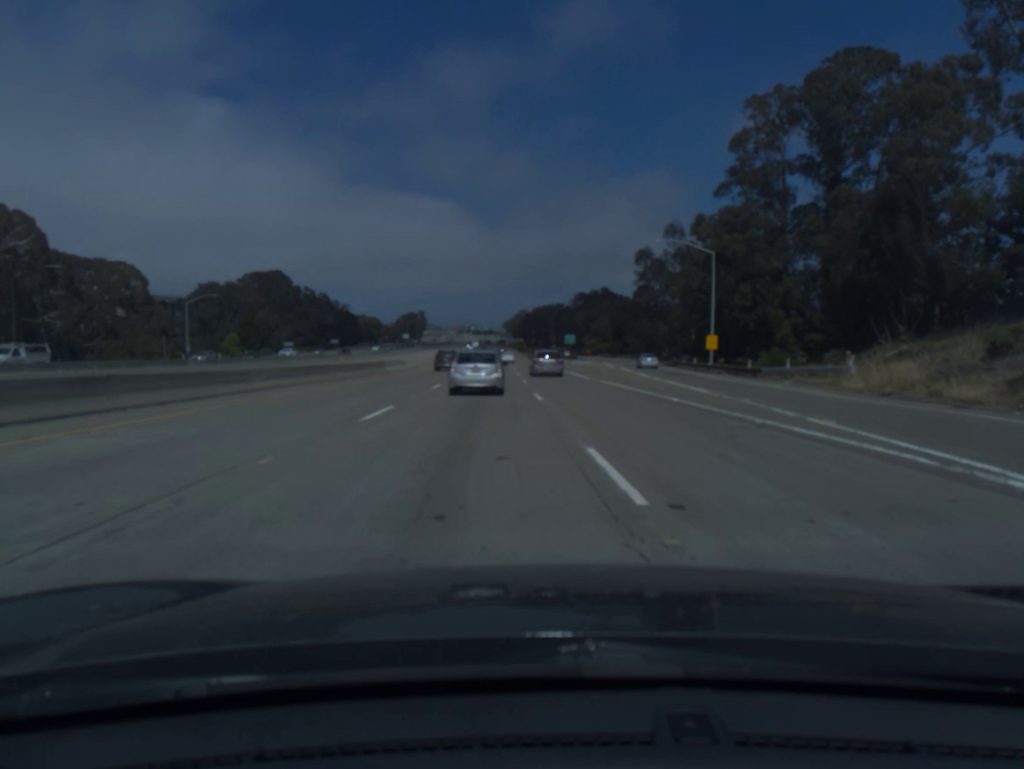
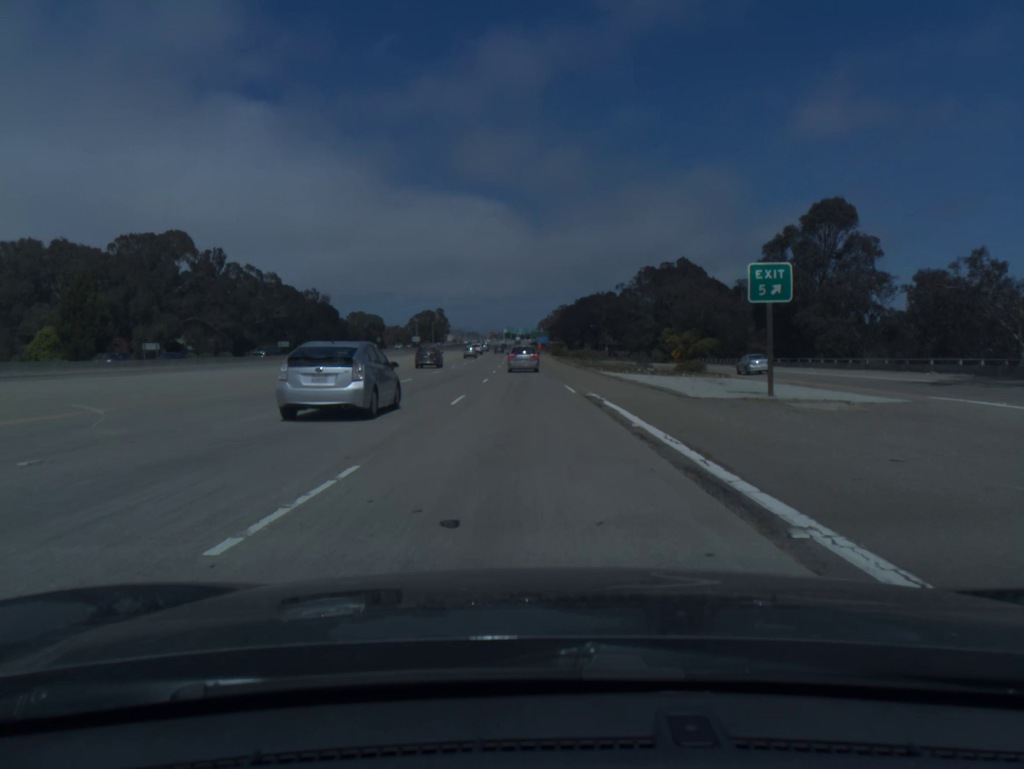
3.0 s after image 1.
(-1.2, +90.8) m; -3°
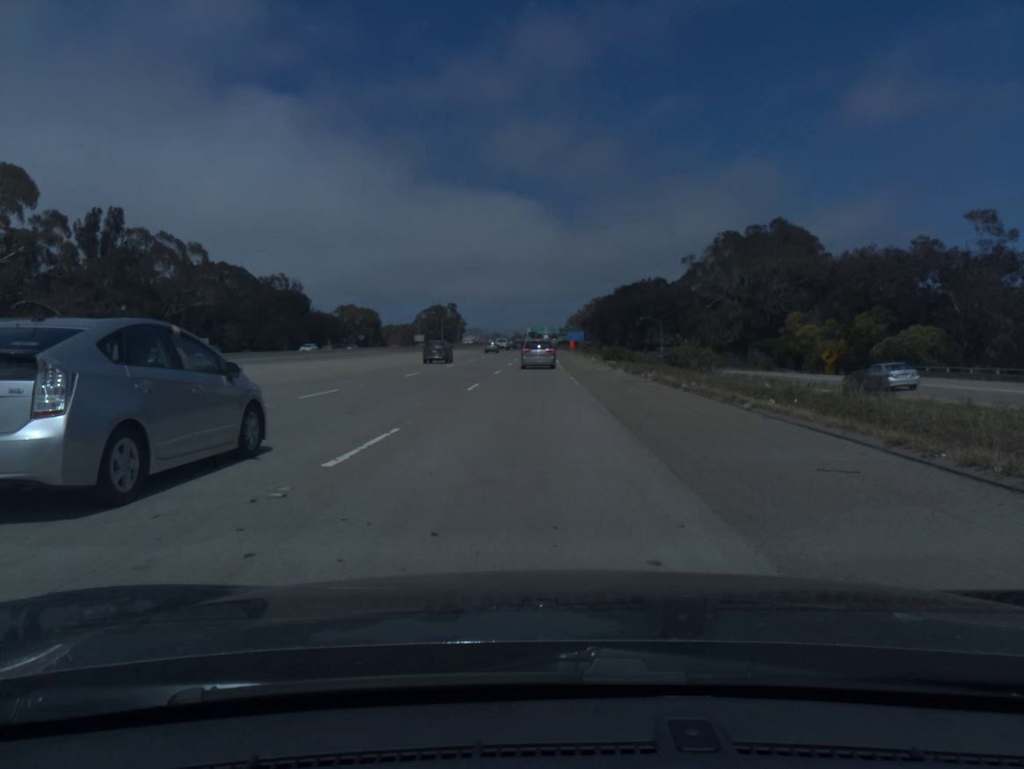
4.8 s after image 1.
(-1.1, +58.4) m; -2°
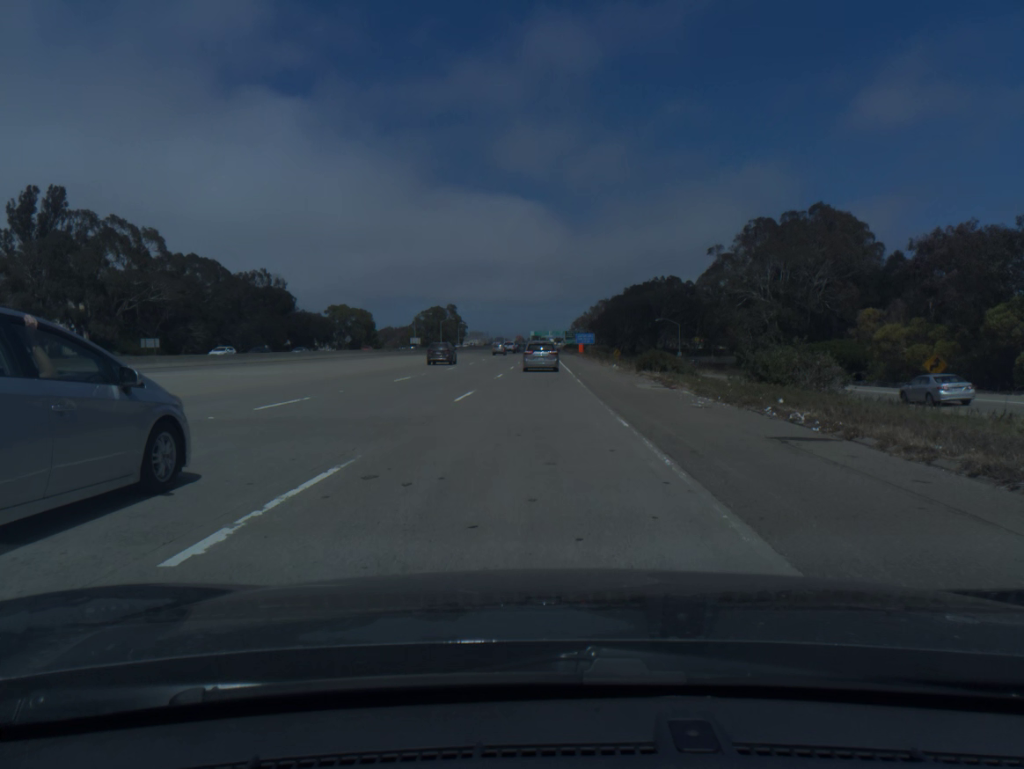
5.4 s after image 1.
(-0.1, +18.9) m; 0°
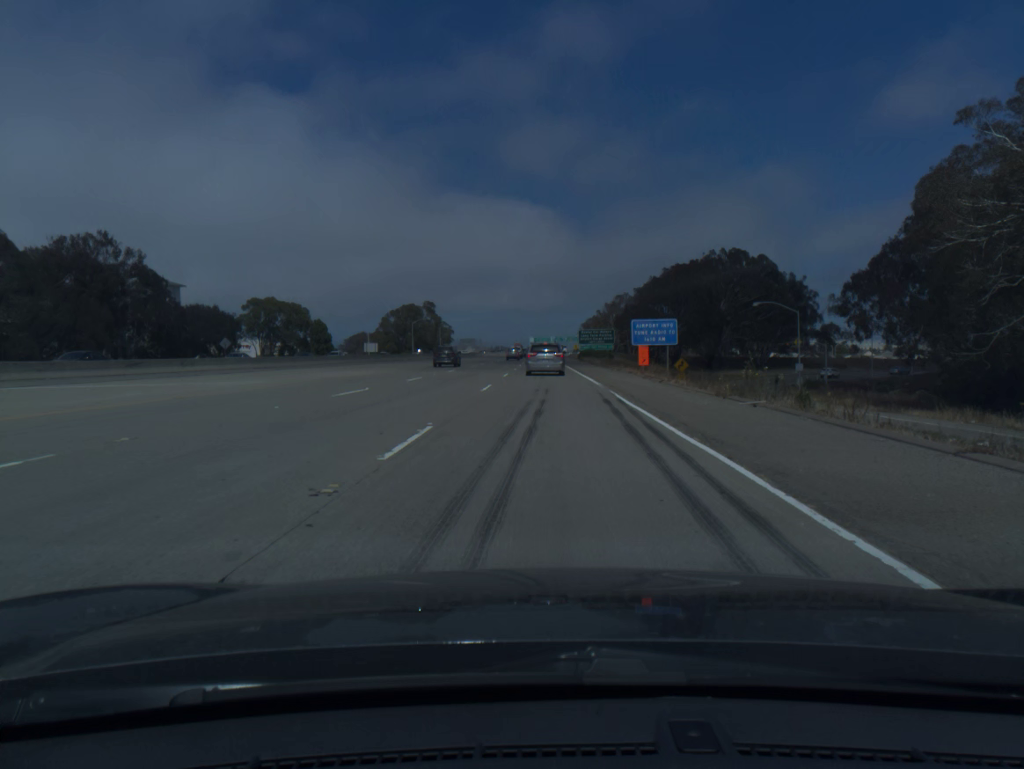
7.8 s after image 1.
(-0.1, +72.8) m; 0°
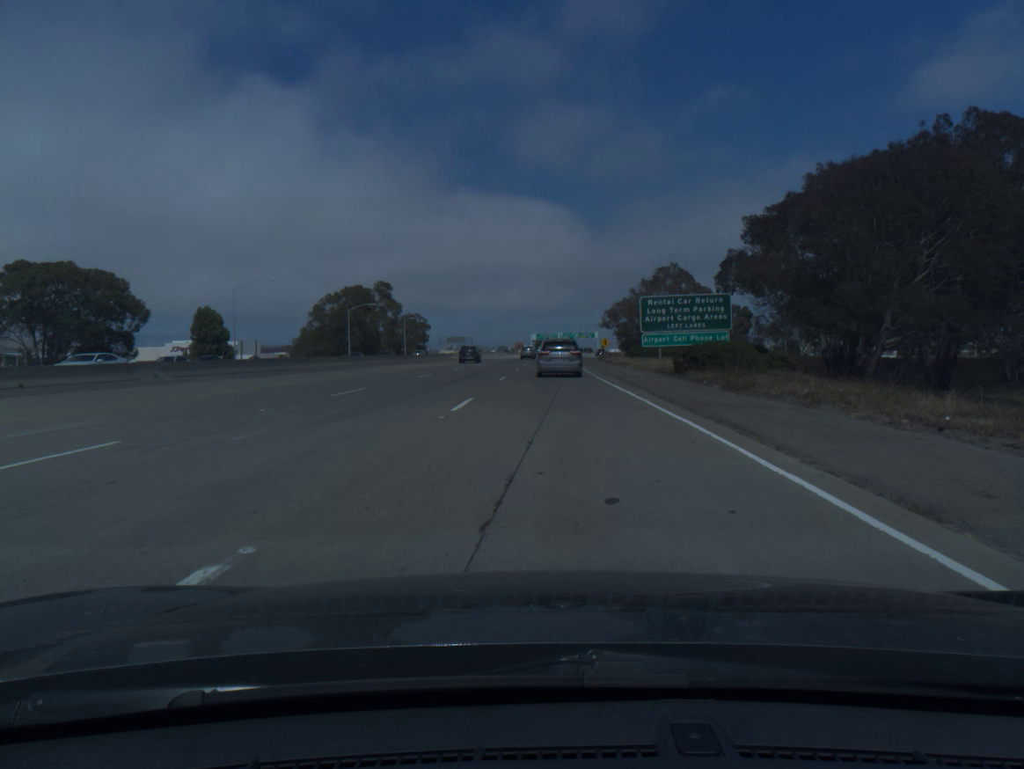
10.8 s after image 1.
(-0.1, +84.1) m; 0°
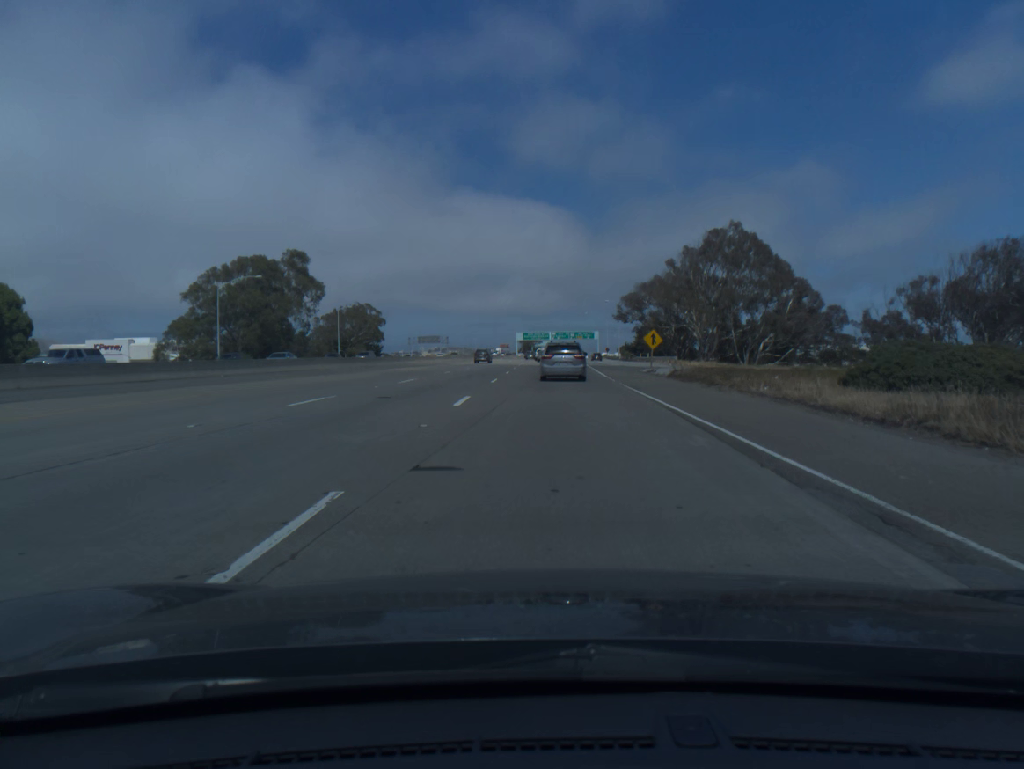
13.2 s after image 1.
(+0.2, +61.3) m; +1°
